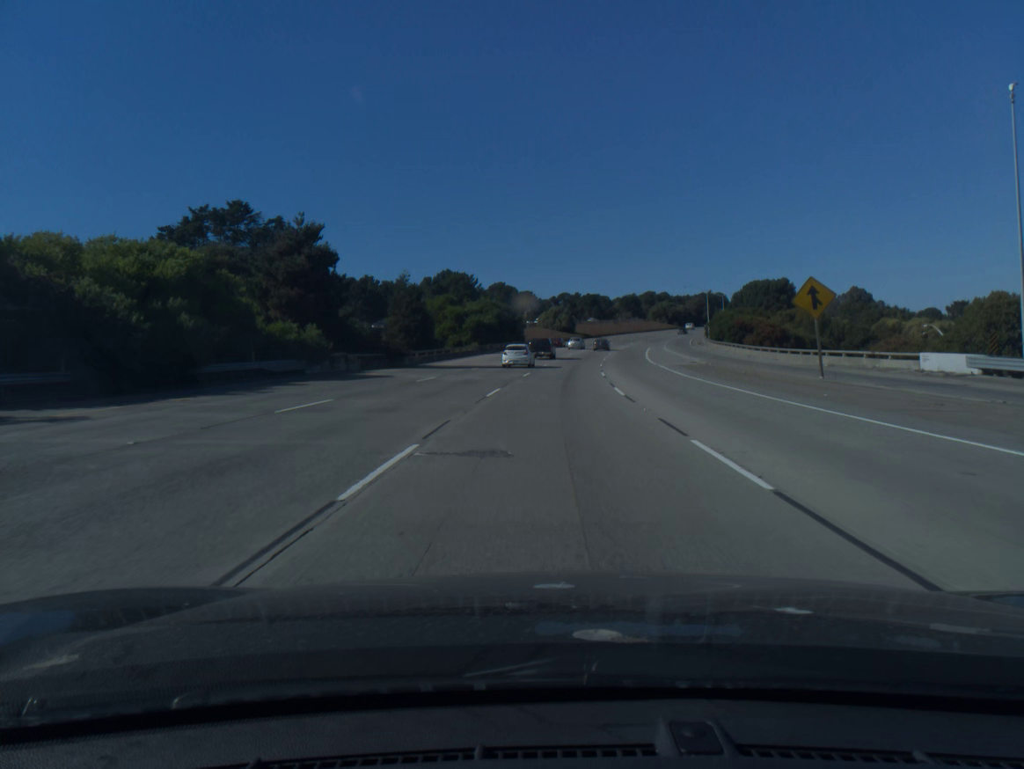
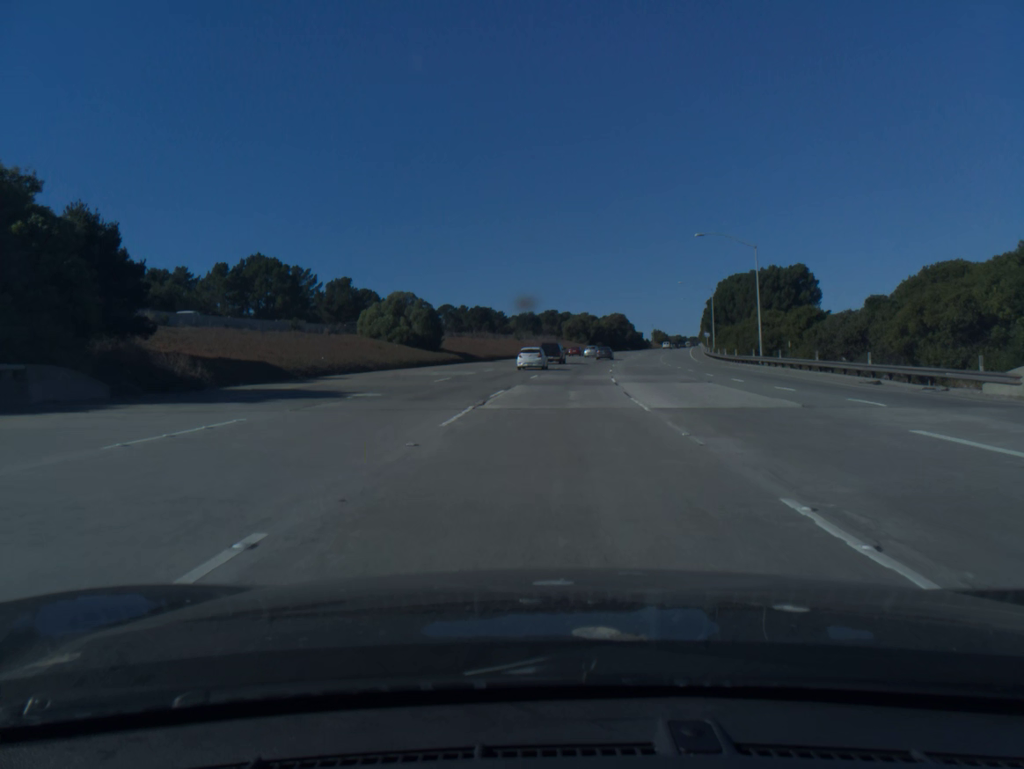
(+6.4, +90.8) m; +8°
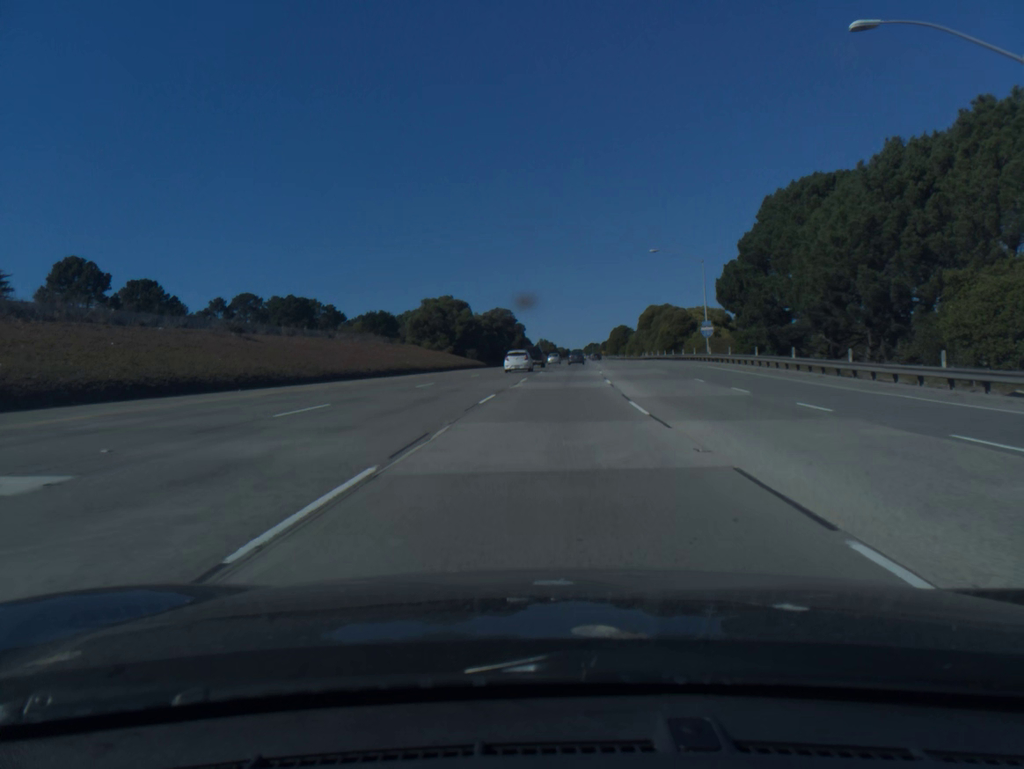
(+7.2, +88.8) m; +9°
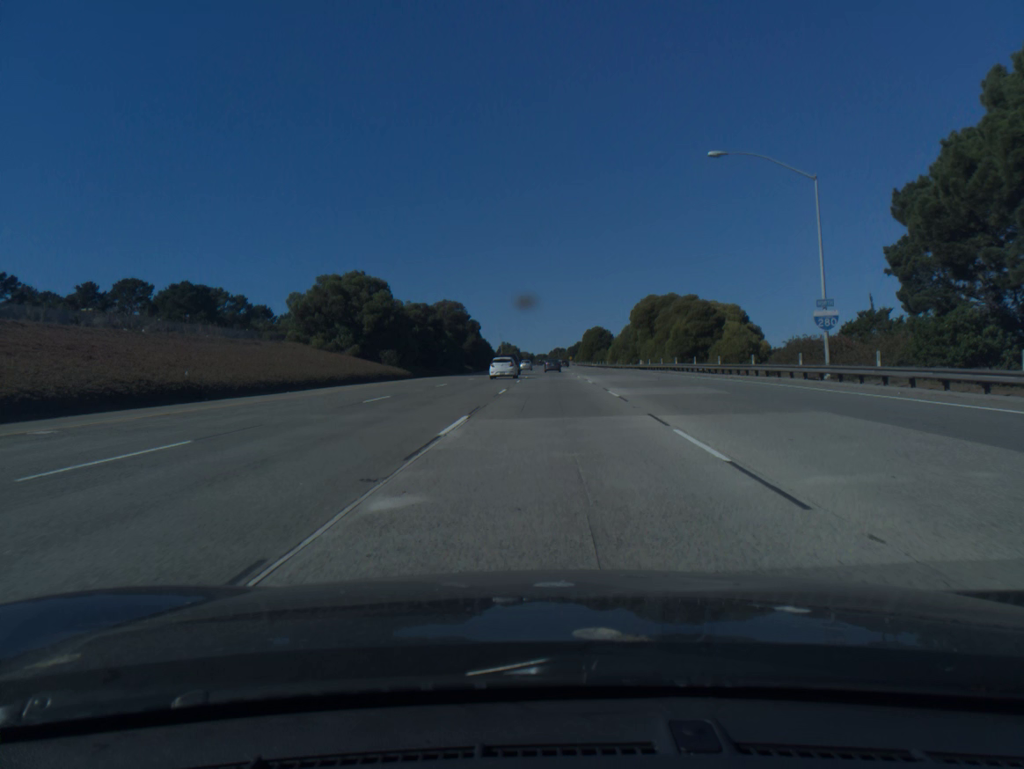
(+0.9, +36.0) m; +3°
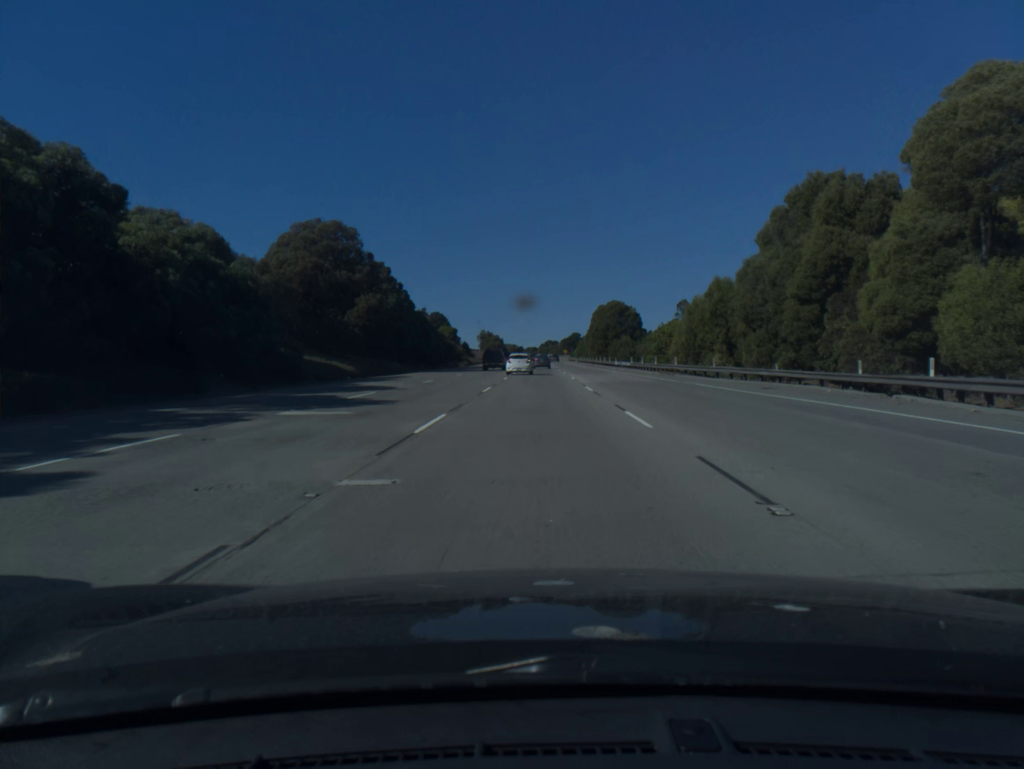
(+1.1, +72.8) m; +1°
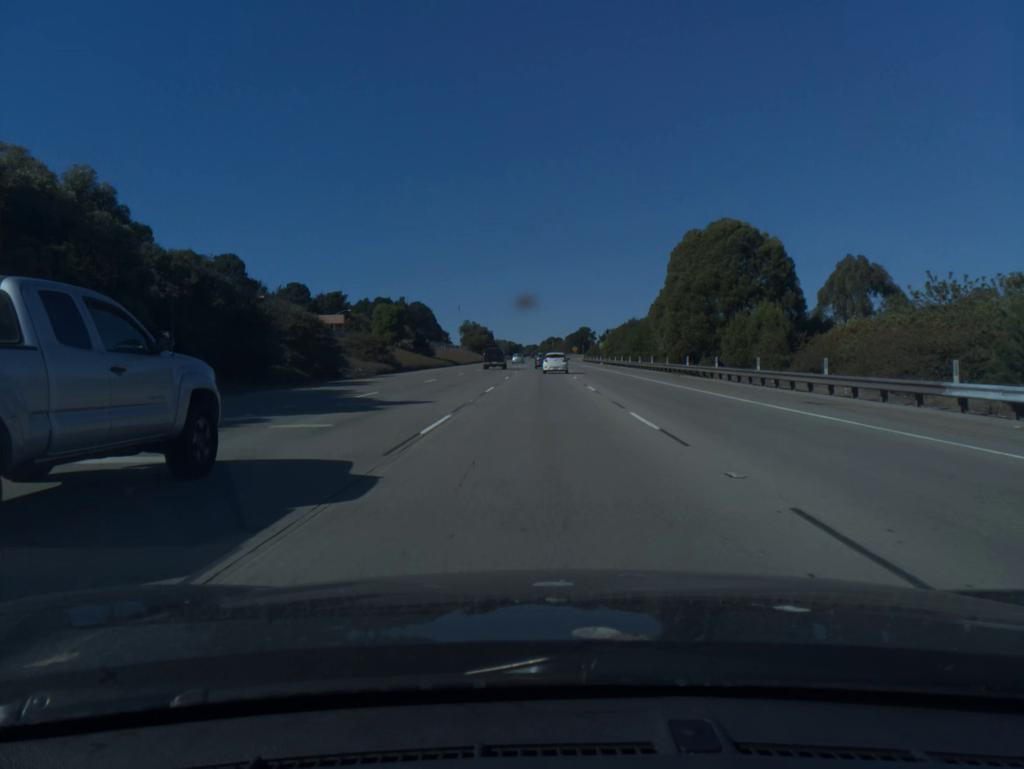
(-0.3, +73.0) m; 0°
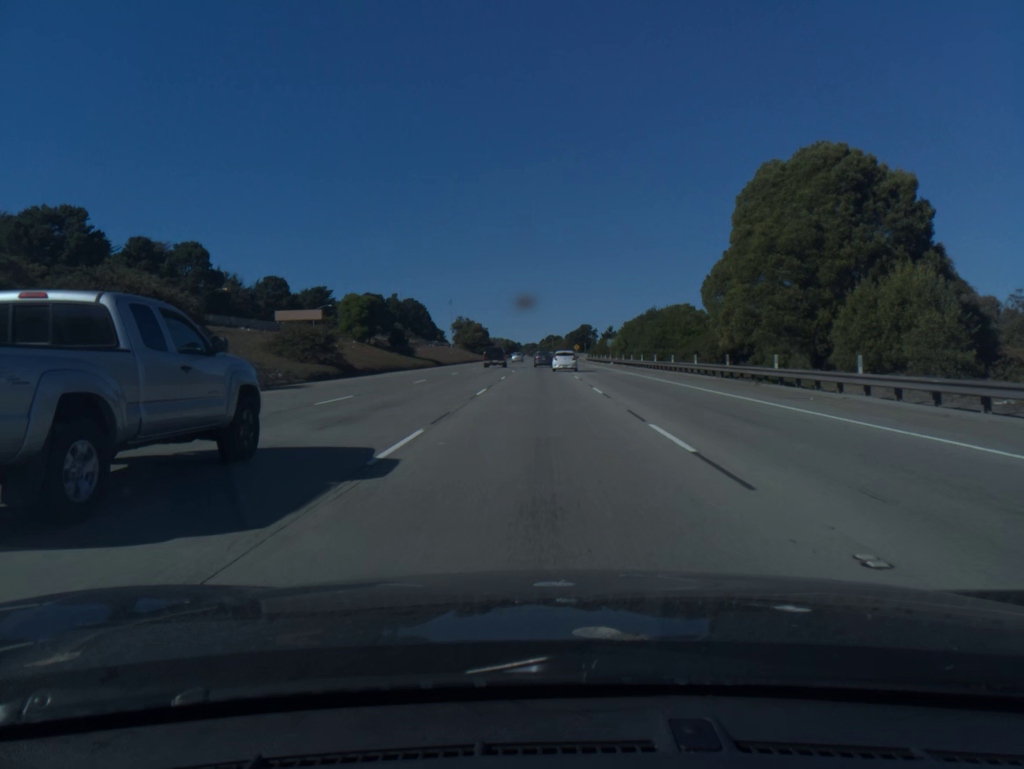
(0.0, +18.1) m; 0°
